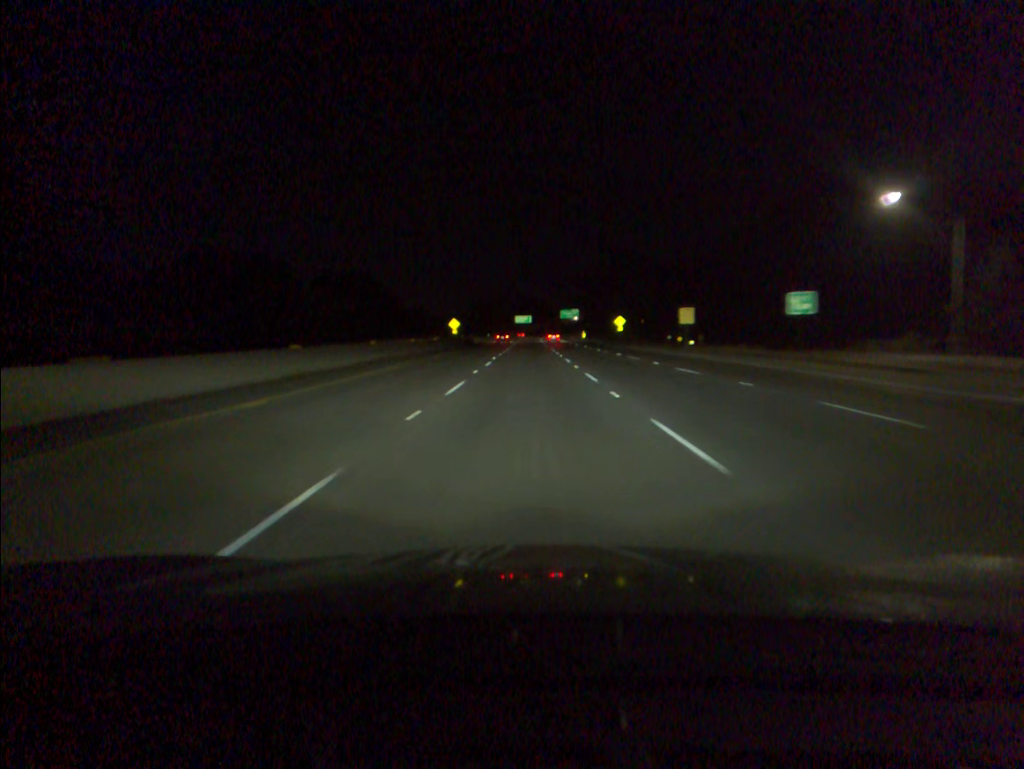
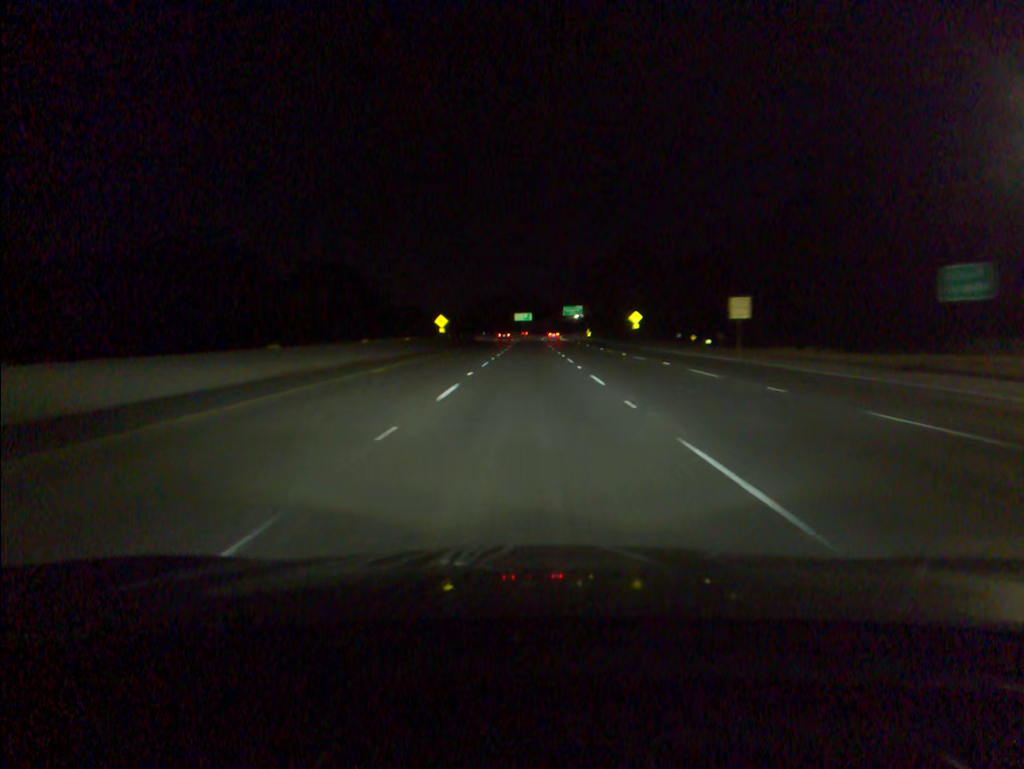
(0.0, +17.0) m; 0°
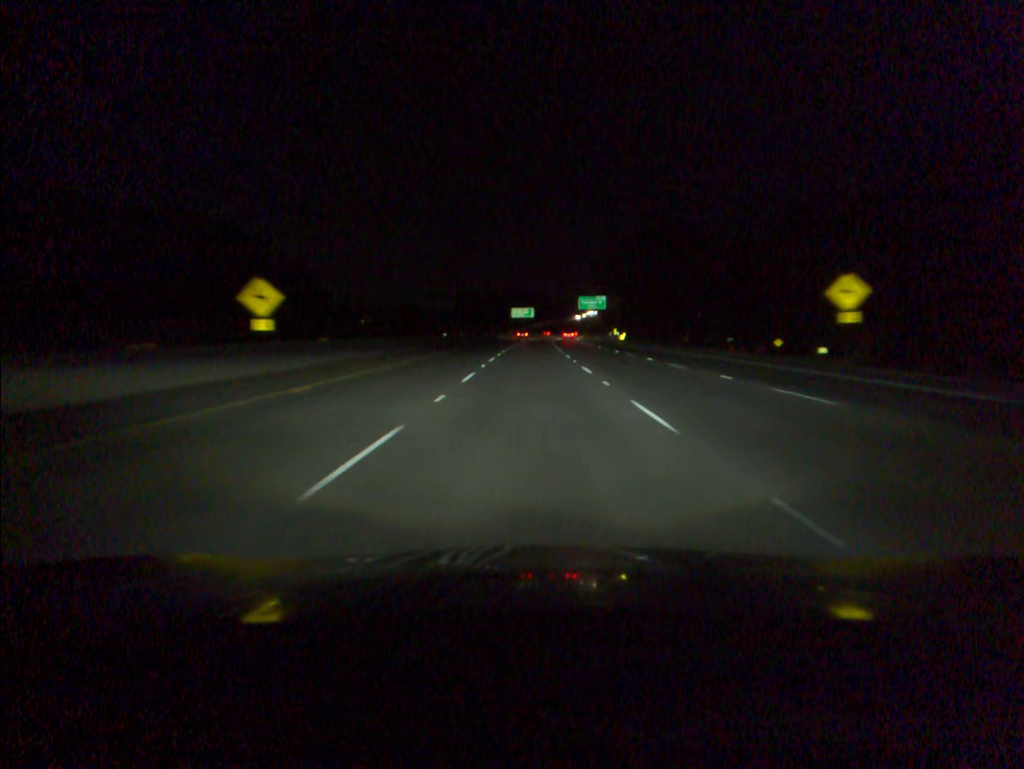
(-0.1, +67.7) m; 0°
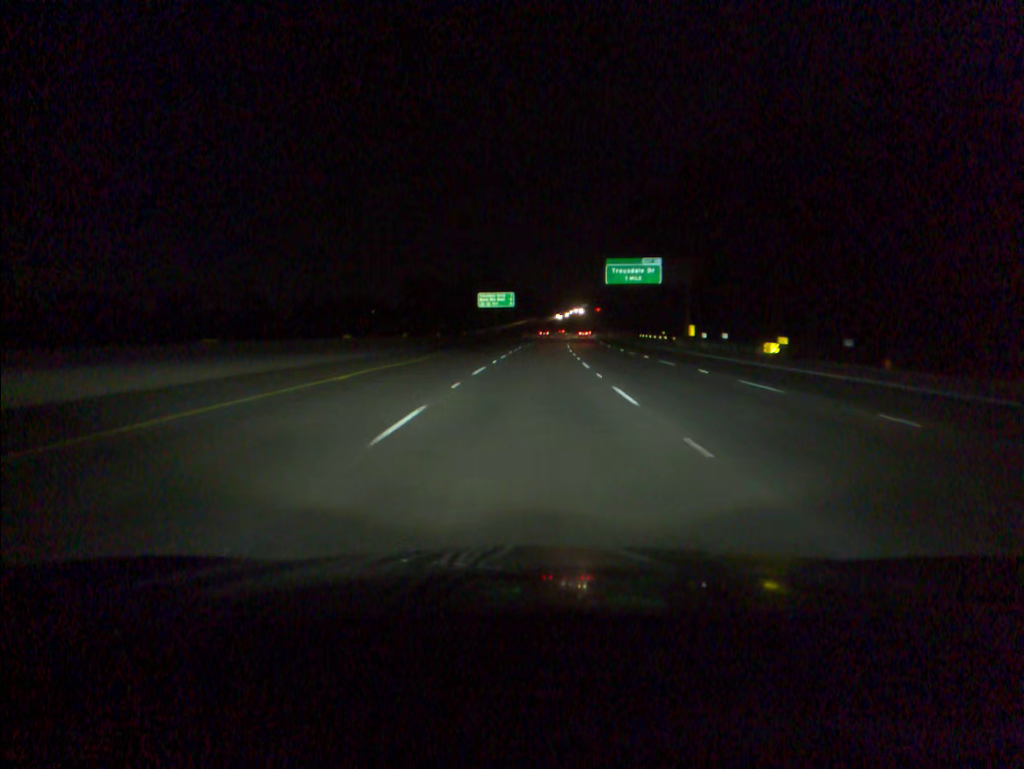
(+0.6, +84.0) m; +1°
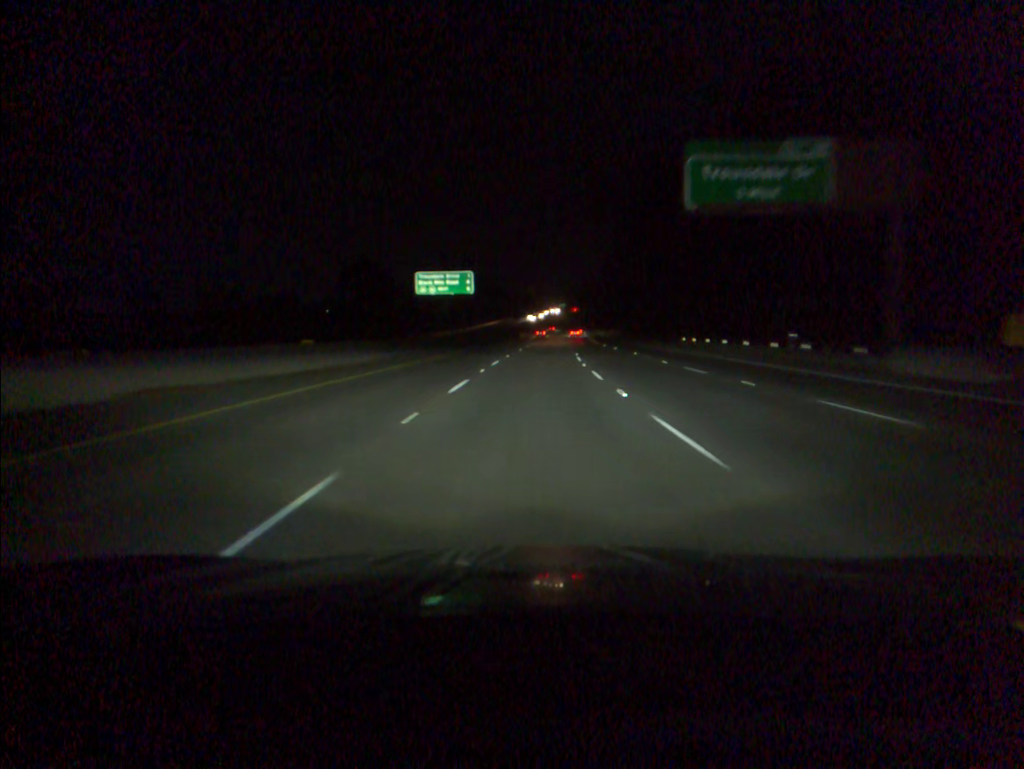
(+0.7, +50.2) m; +2°
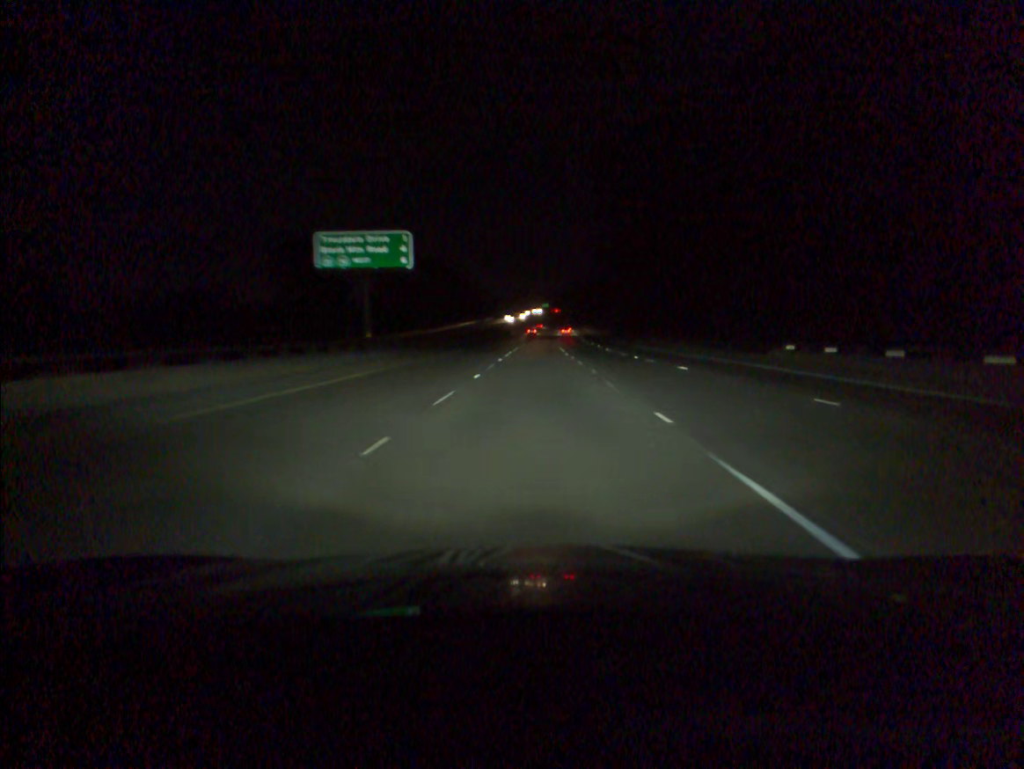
(+0.4, +33.6) m; +1°
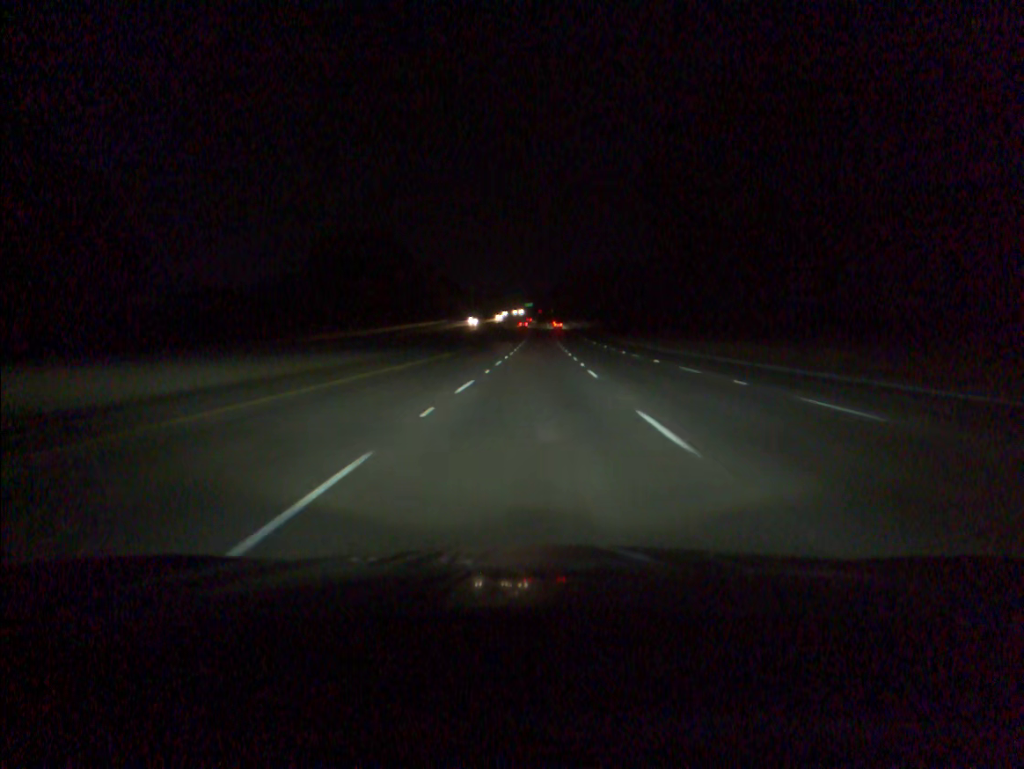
(+0.8, +67.5) m; +1°
